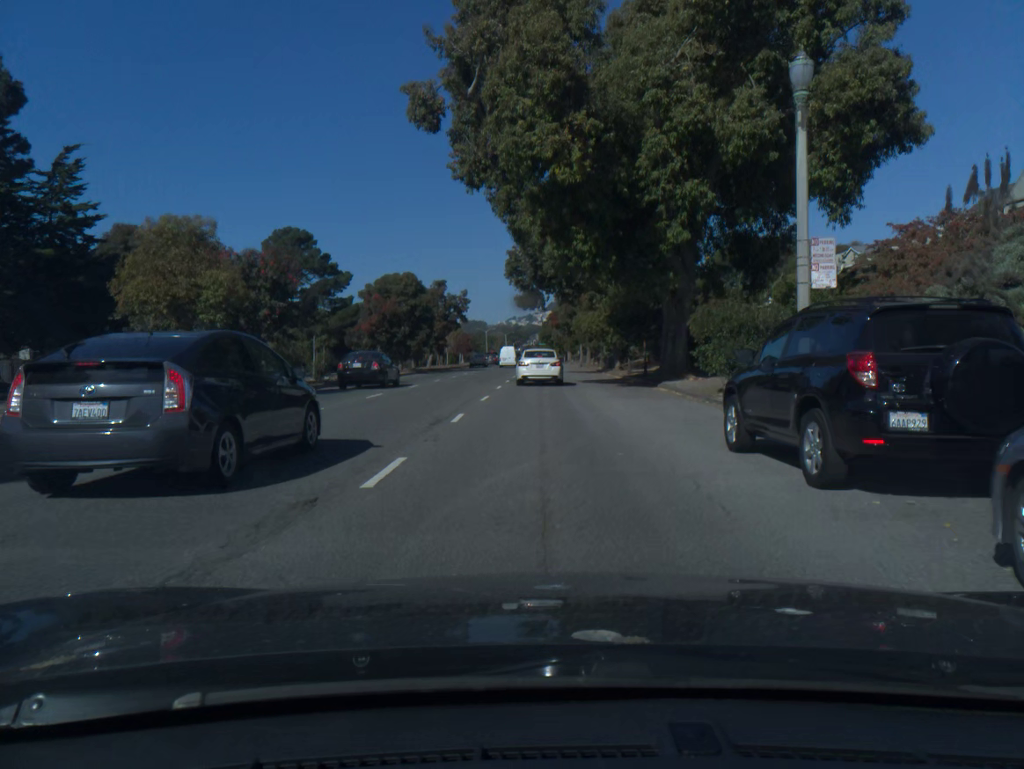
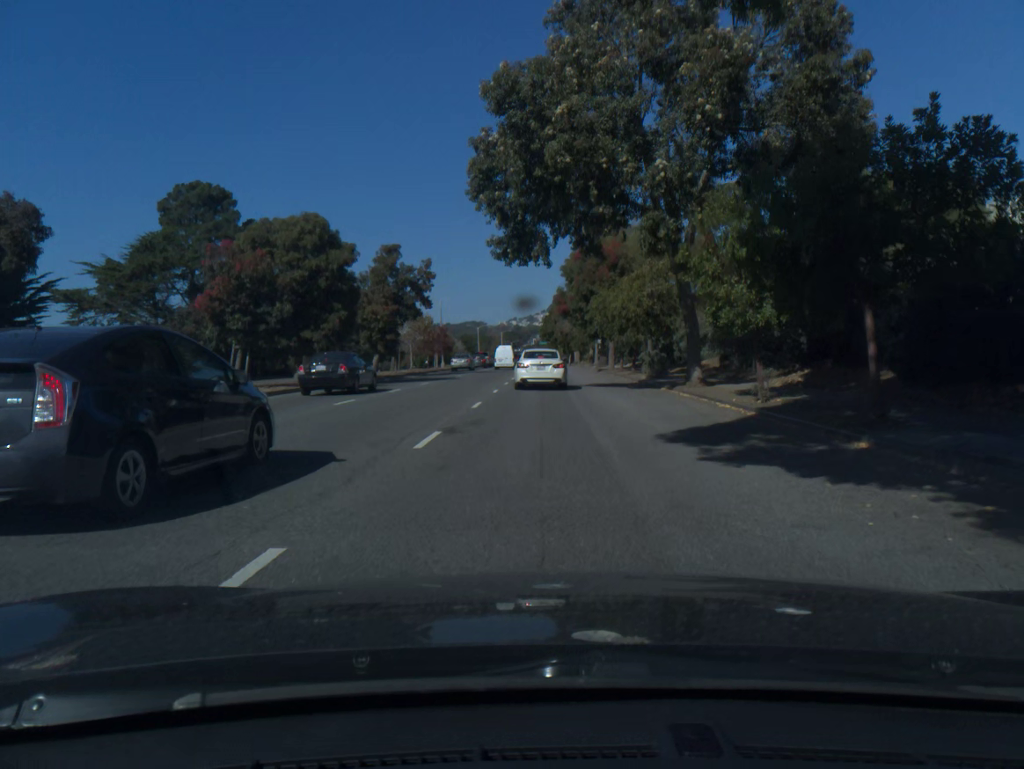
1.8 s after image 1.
(0.0, +25.9) m; 0°
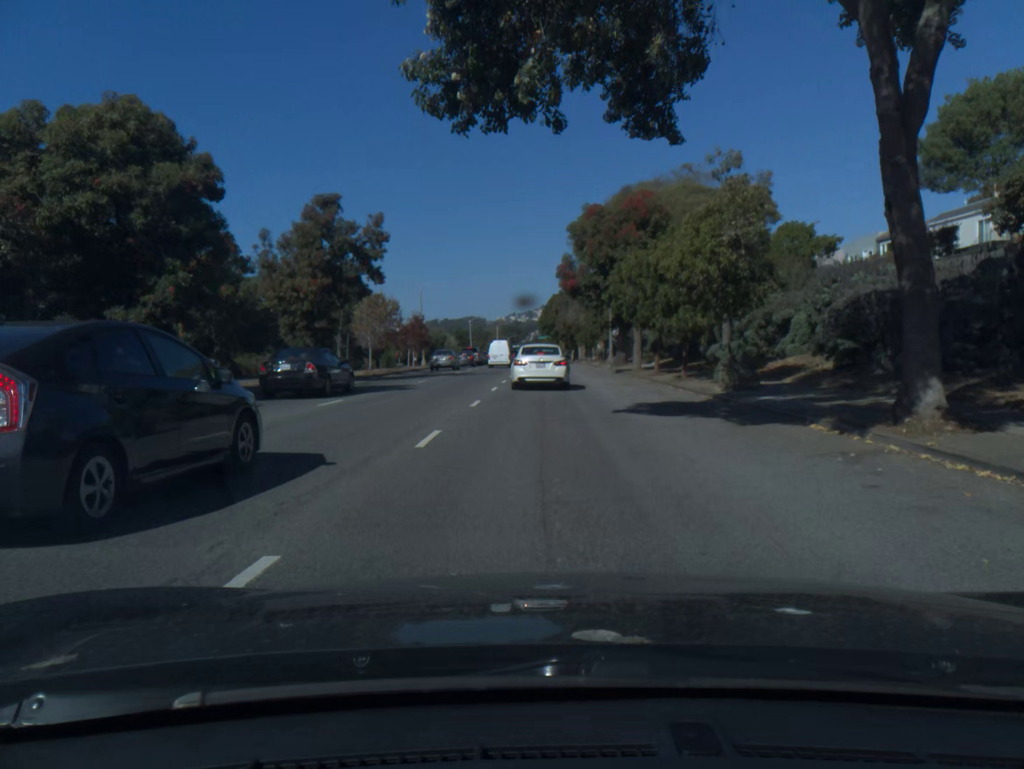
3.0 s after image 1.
(0.0, +15.5) m; 0°
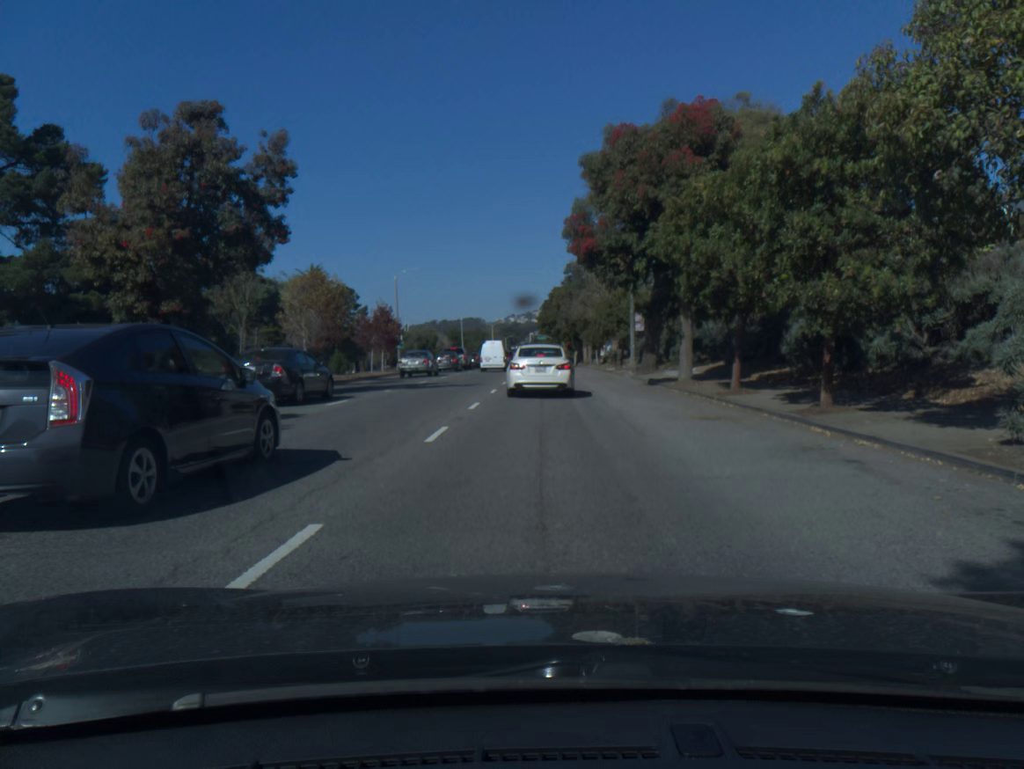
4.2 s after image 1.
(0.0, +14.0) m; 0°
